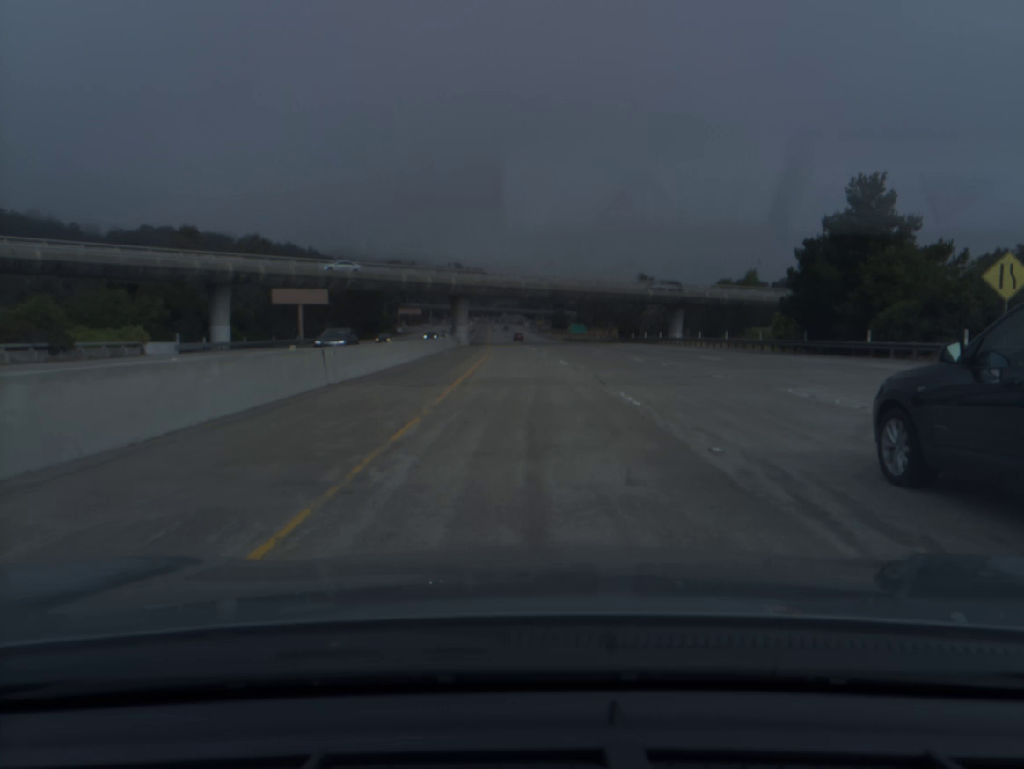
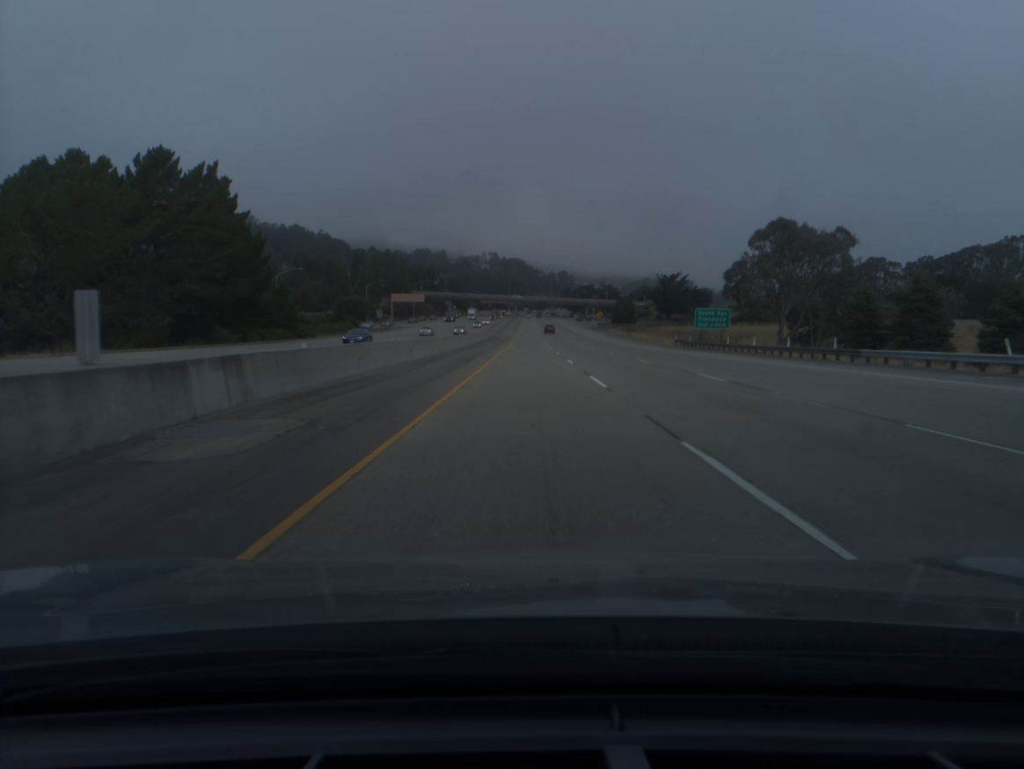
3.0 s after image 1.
(-3.0, +100.6) m; -3°
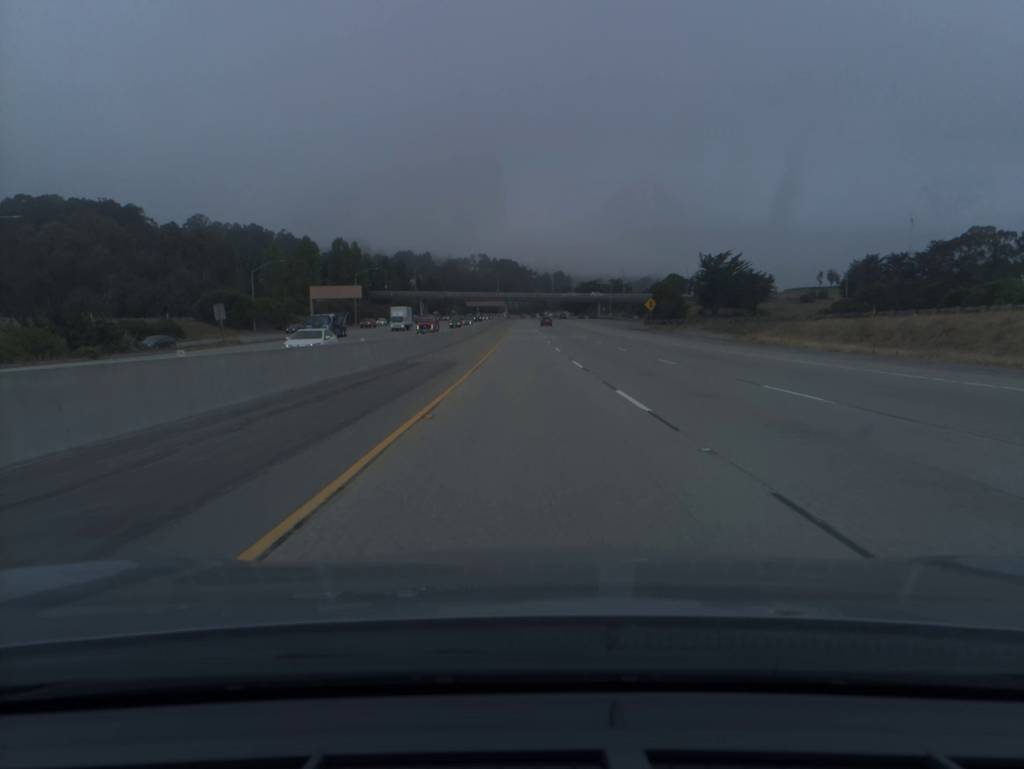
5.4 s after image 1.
(+0.2, +79.8) m; 0°
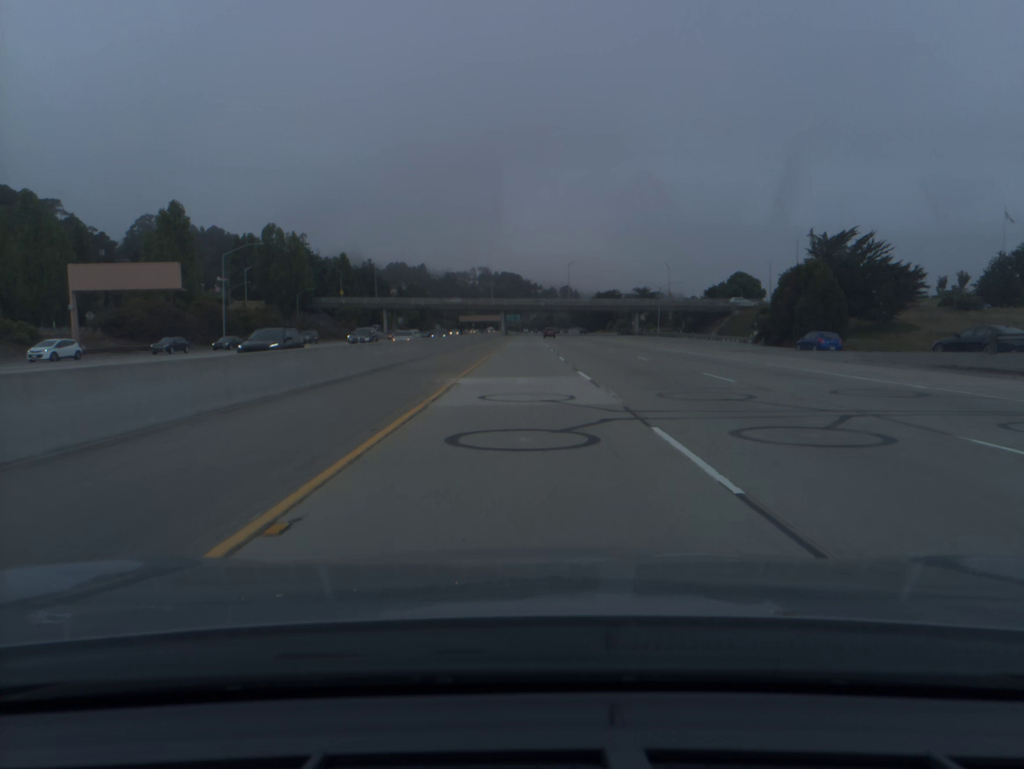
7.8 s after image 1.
(0.0, +79.6) m; 0°
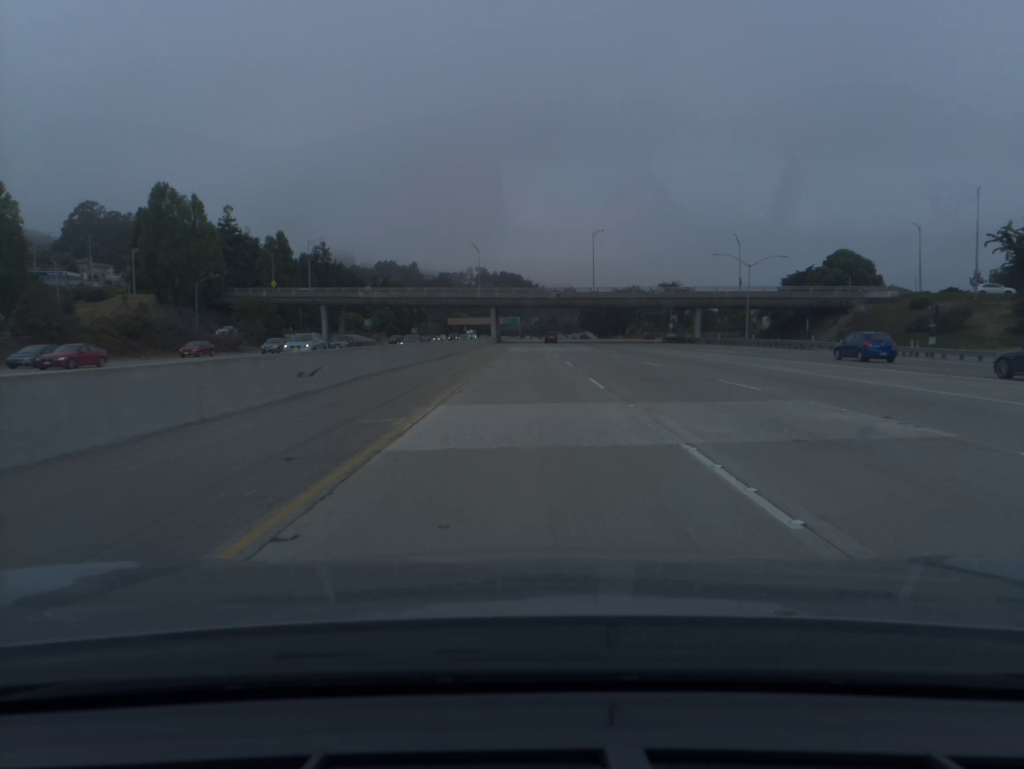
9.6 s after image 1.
(-0.1, +59.8) m; 0°
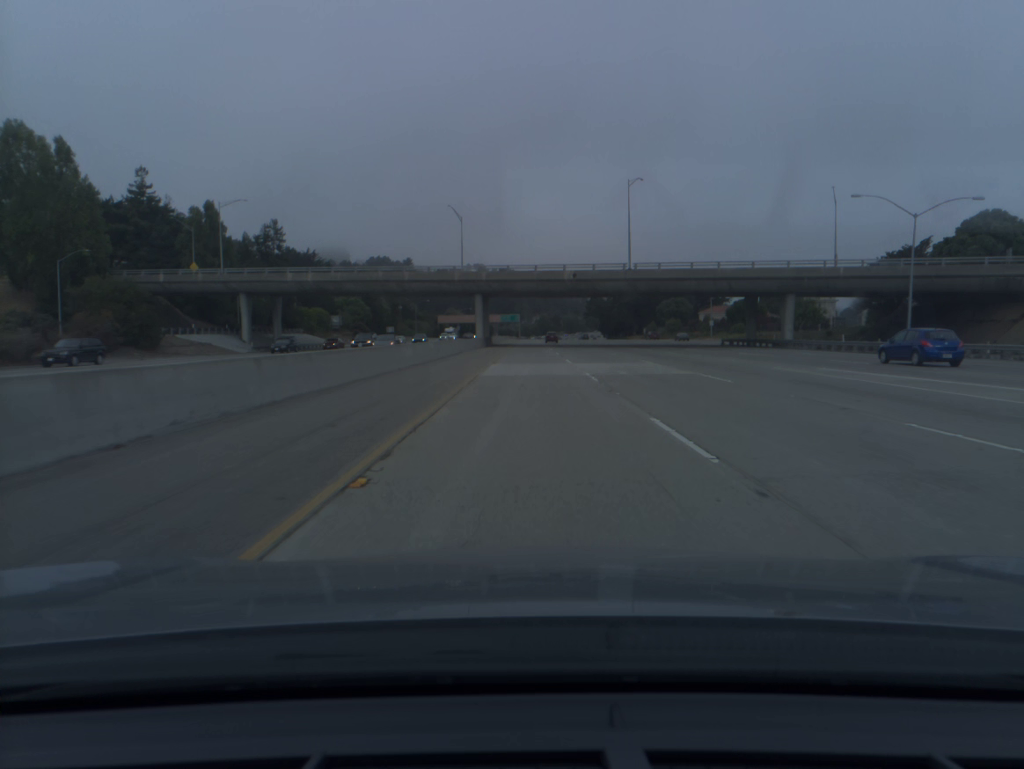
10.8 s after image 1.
(0.0, +40.0) m; 0°
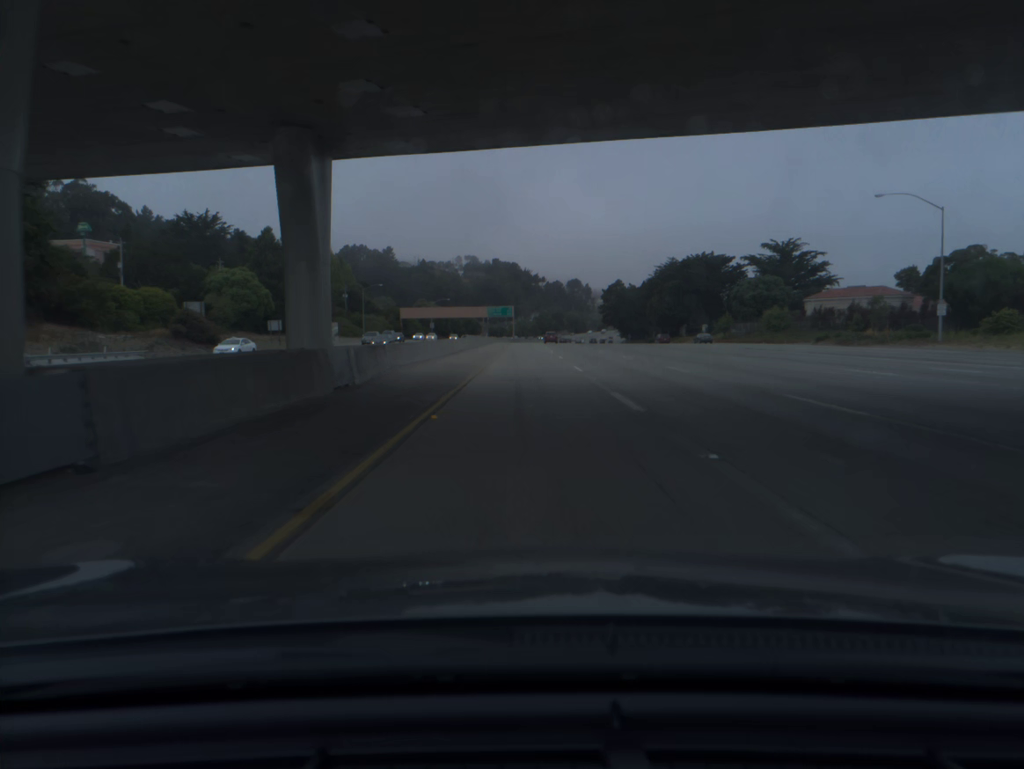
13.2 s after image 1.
(+0.1, +80.6) m; 0°
